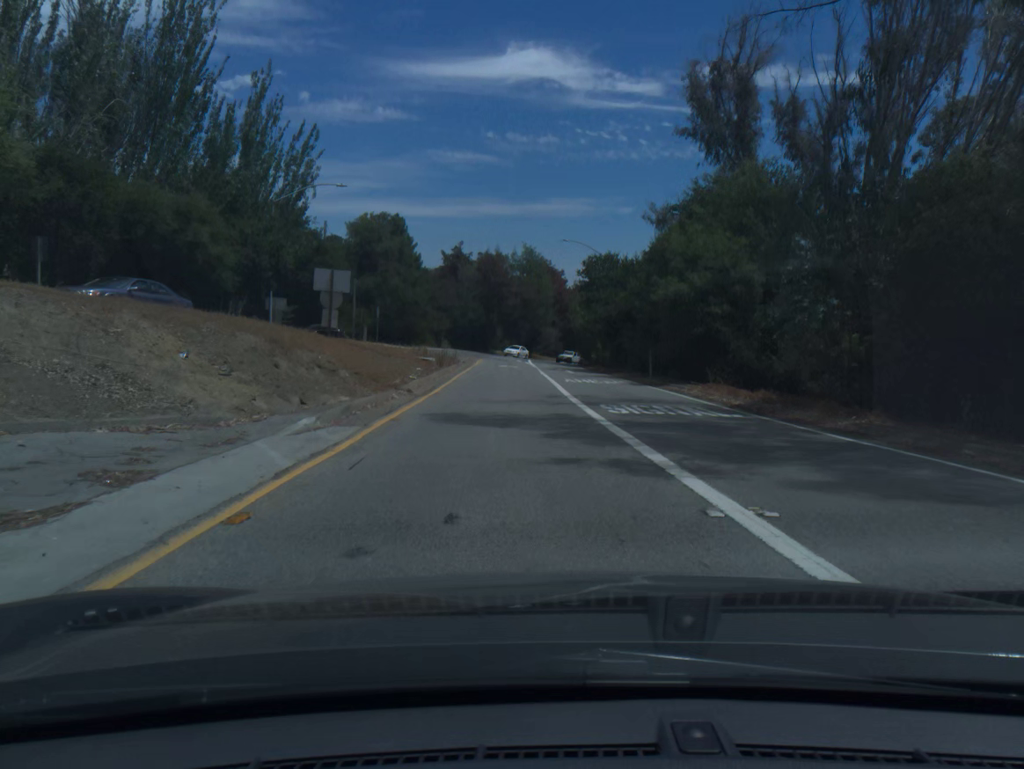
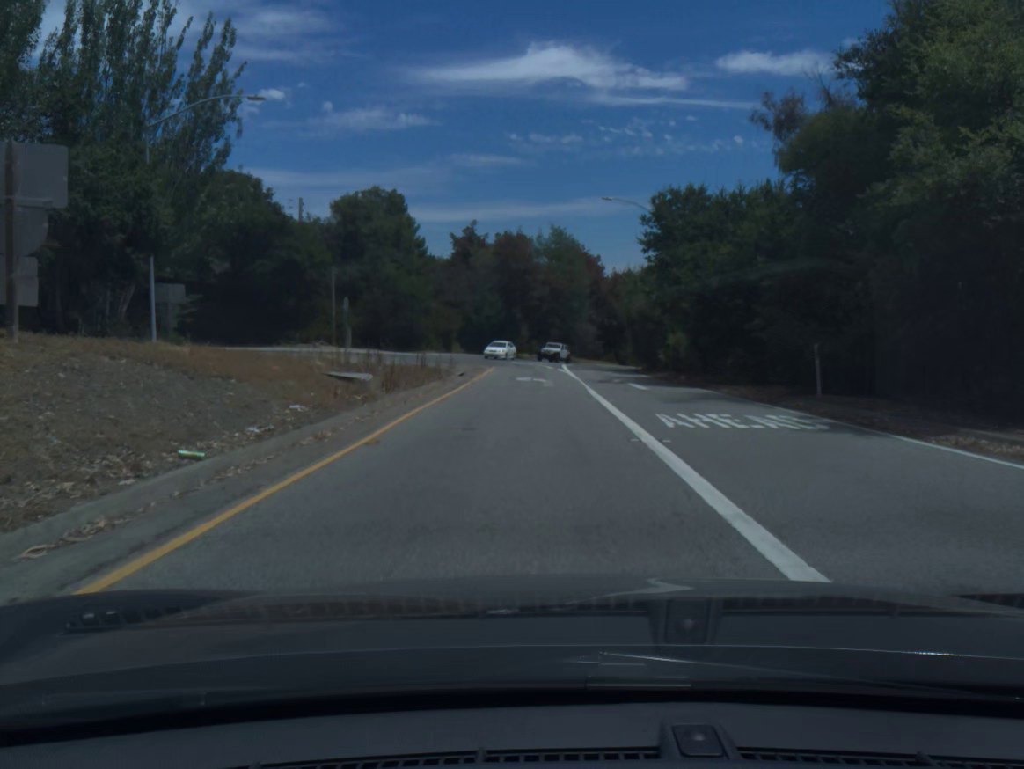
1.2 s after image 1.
(-0.4, +18.0) m; -2°
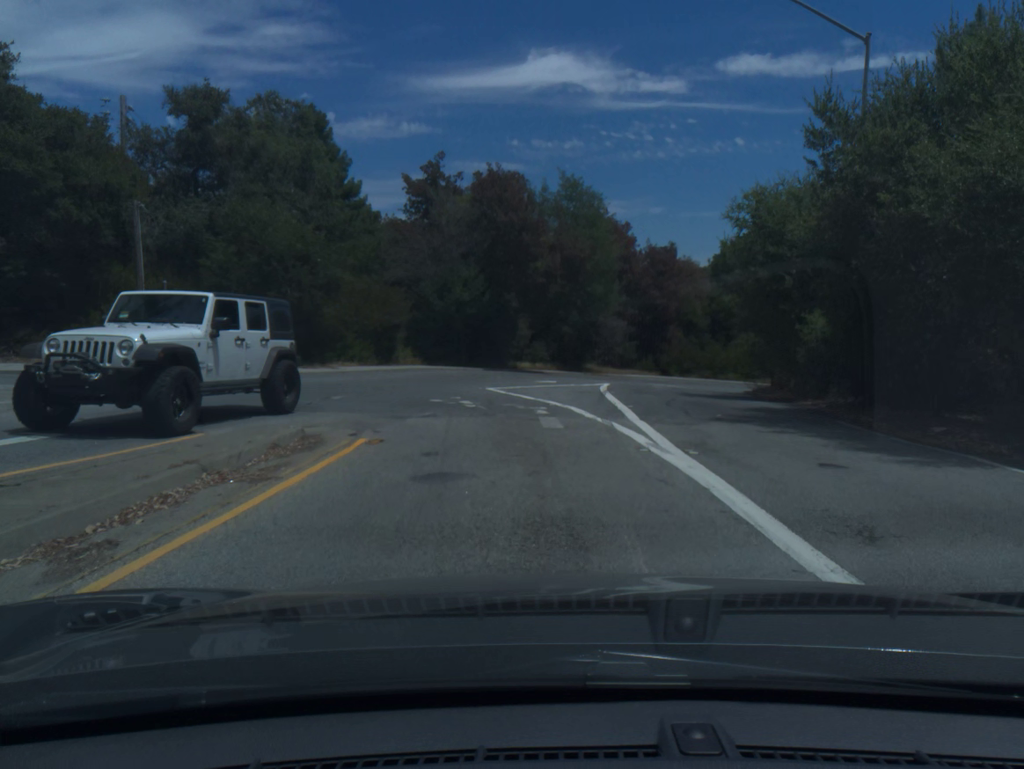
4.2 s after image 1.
(-0.2, +29.9) m; -1°
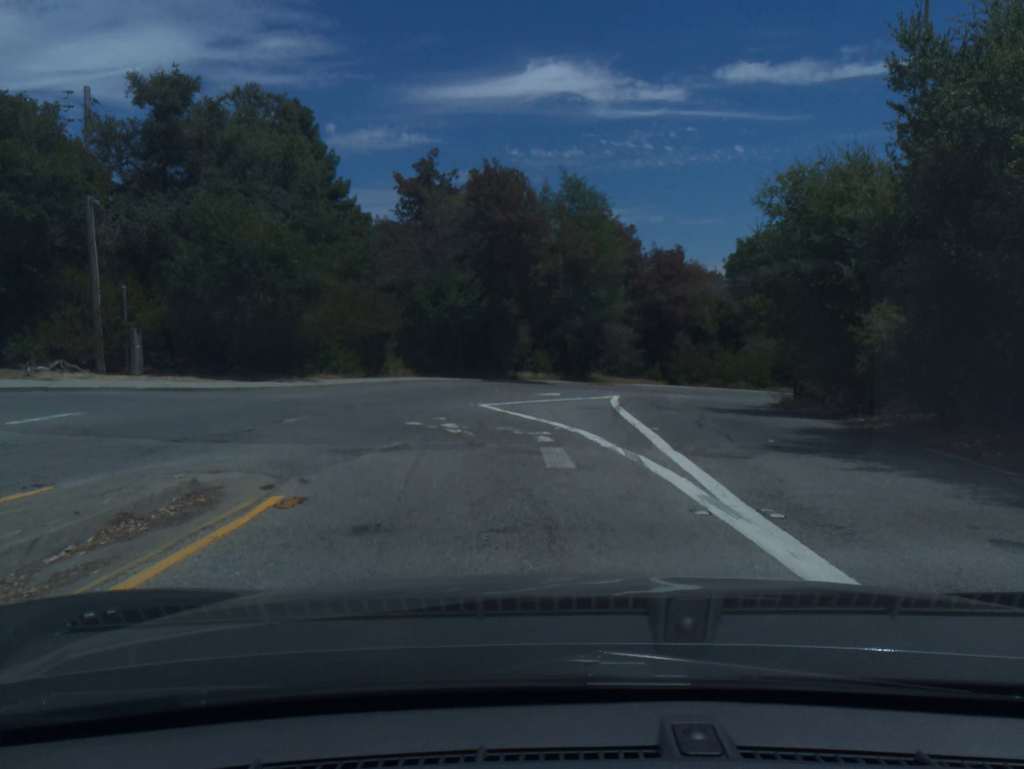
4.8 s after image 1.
(0.0, +3.2) m; 0°
